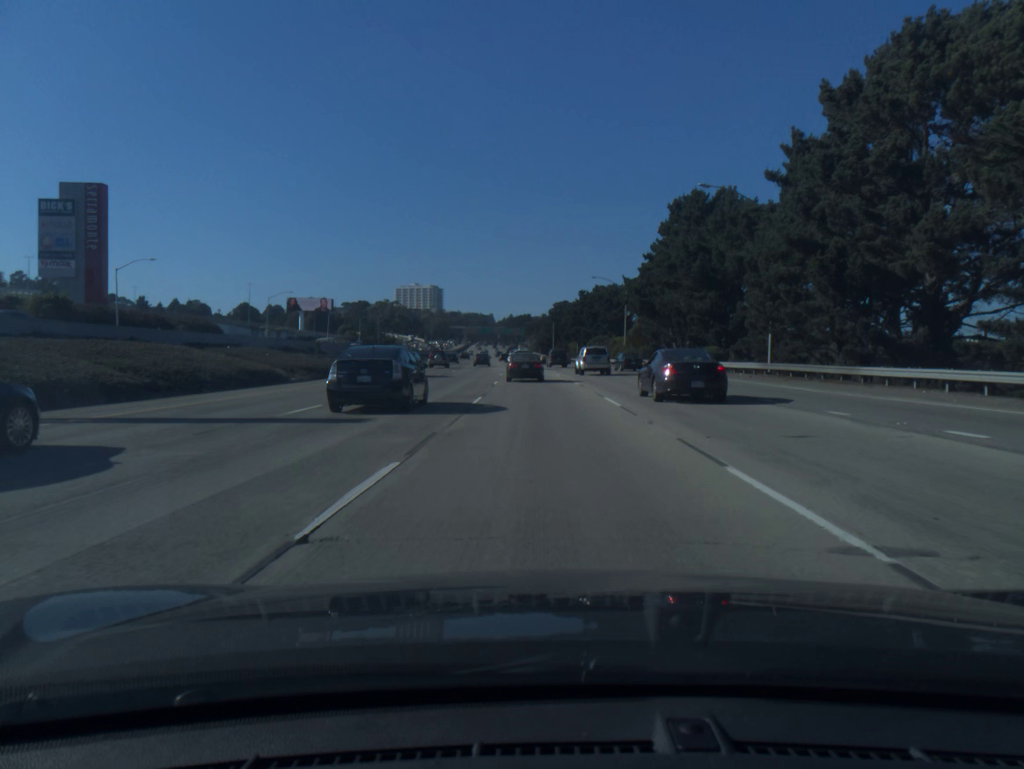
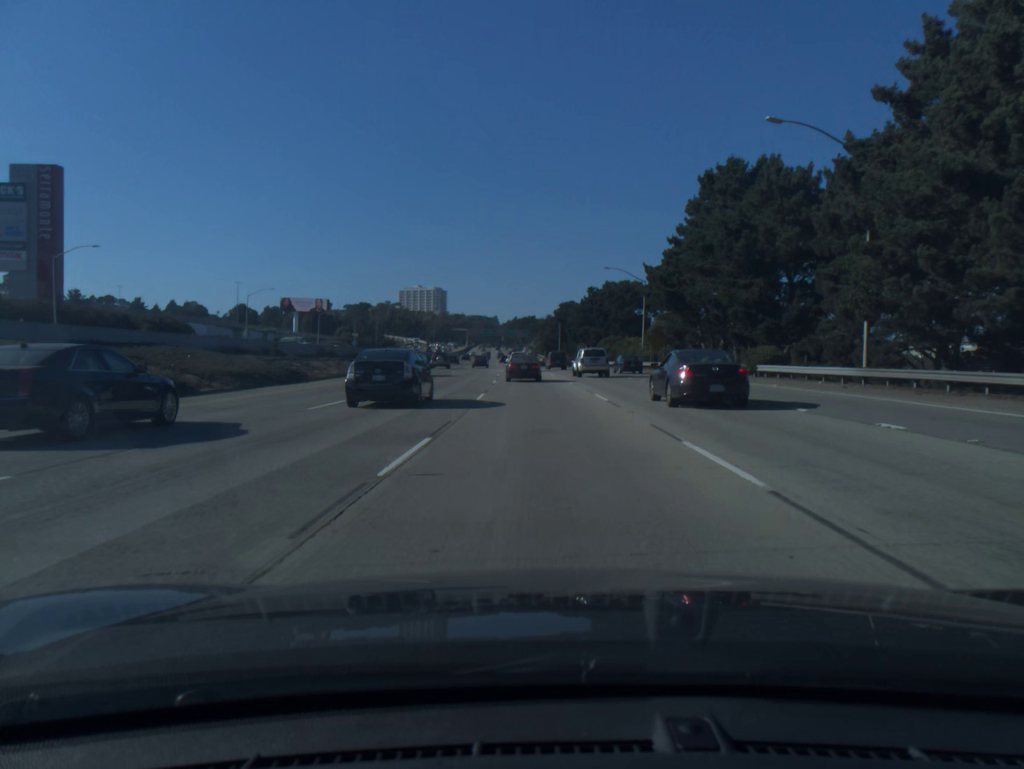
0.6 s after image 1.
(0.0, +11.9) m; 0°
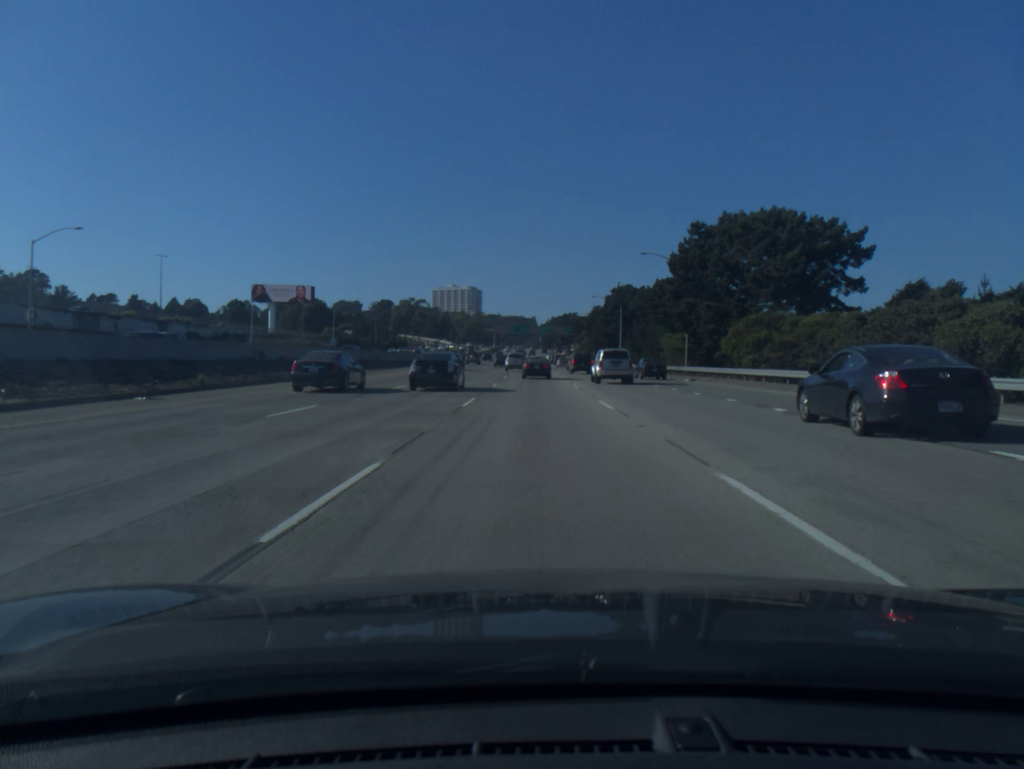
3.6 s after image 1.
(-1.4, +61.4) m; -3°
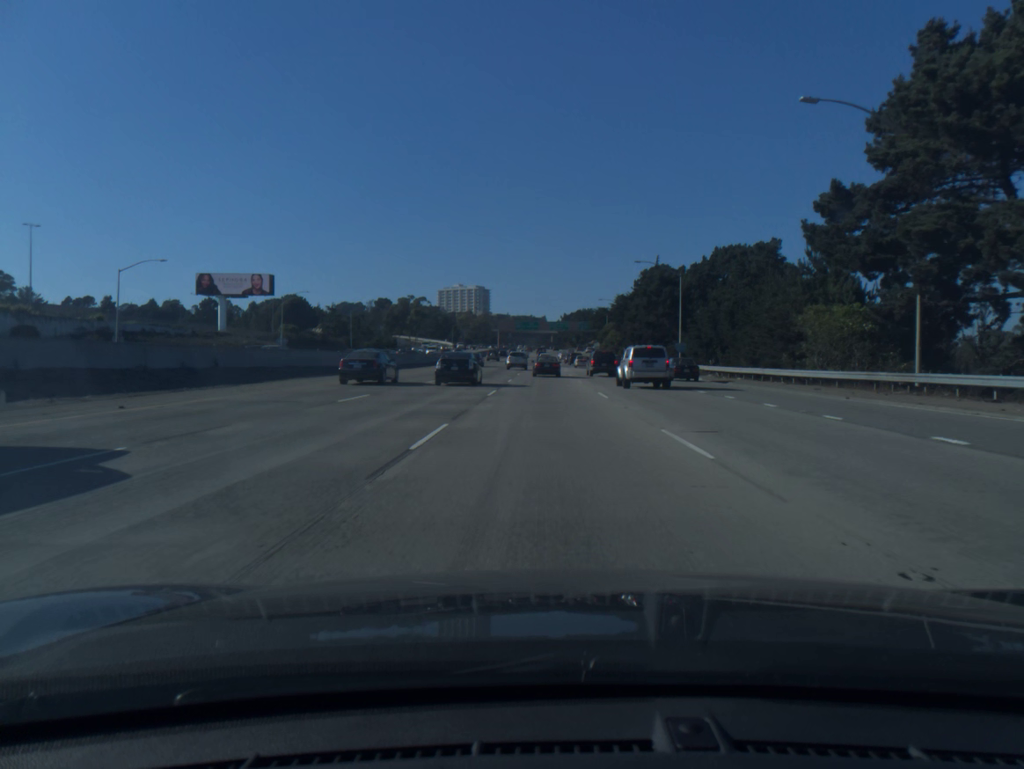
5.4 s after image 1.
(-0.4, +38.6) m; -1°
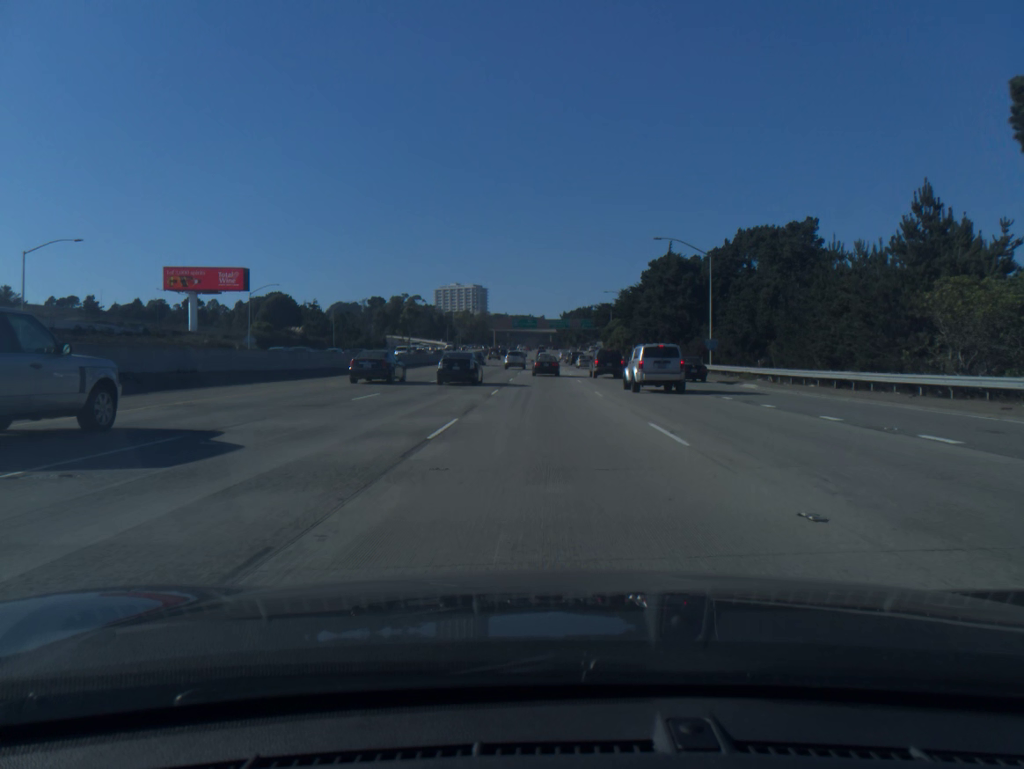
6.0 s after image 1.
(0.0, +13.1) m; 0°
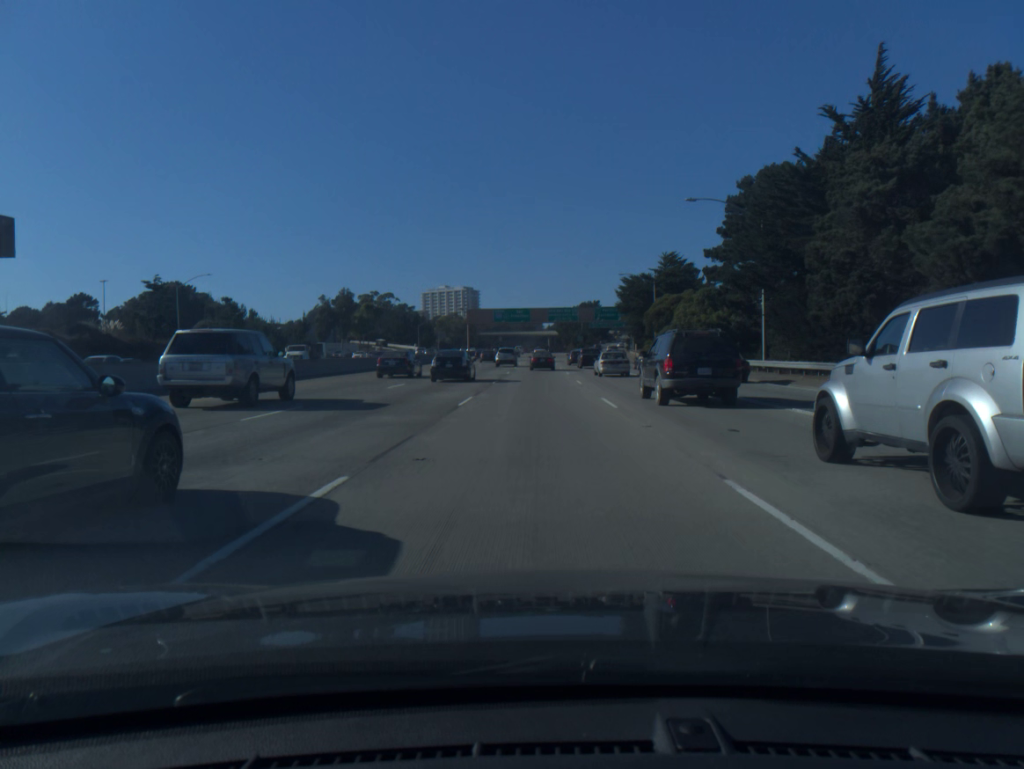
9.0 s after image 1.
(+0.4, +66.2) m; 0°
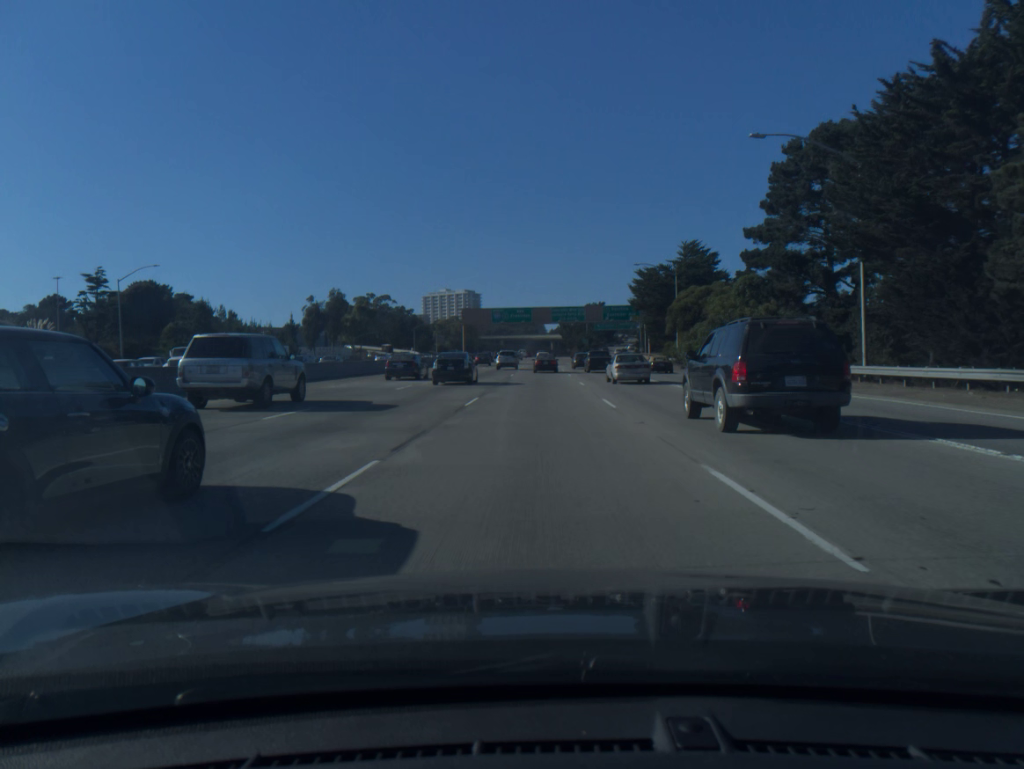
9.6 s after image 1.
(0.0, +13.4) m; 0°
